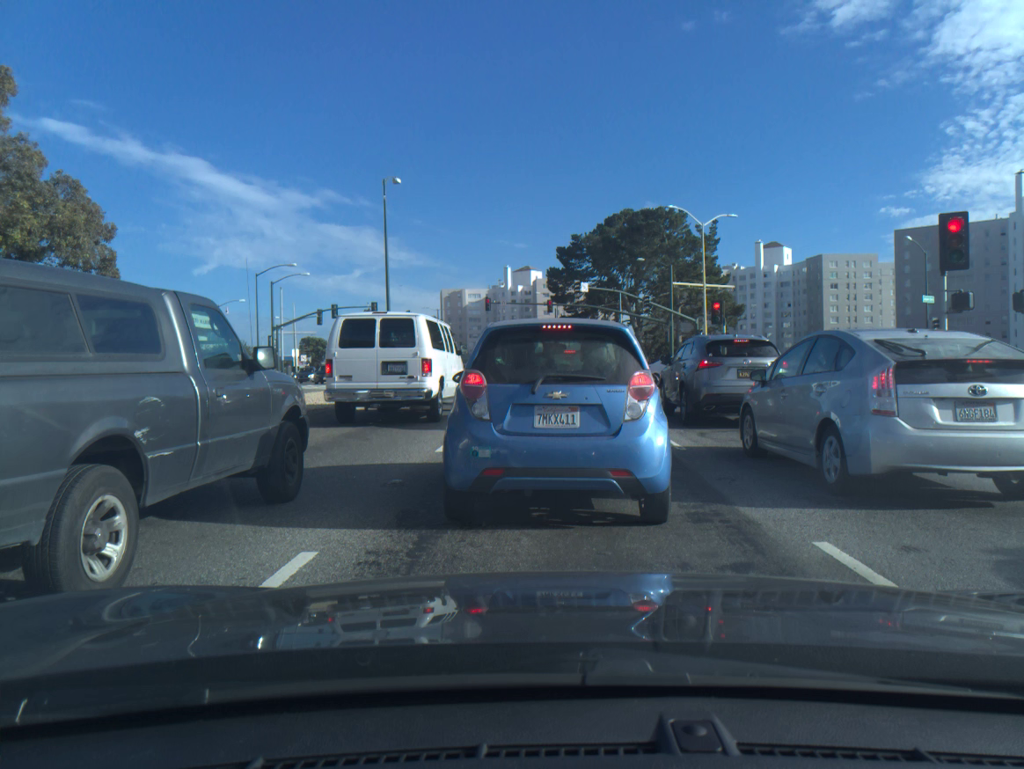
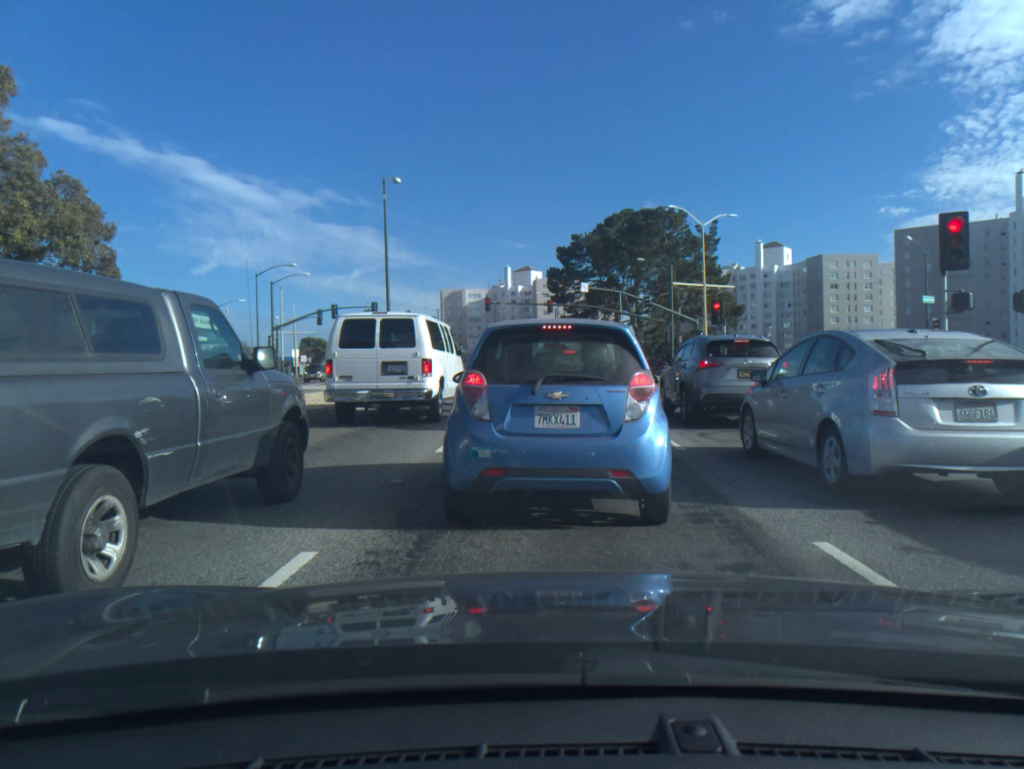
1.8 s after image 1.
(0.0, 0.0) m; 0°
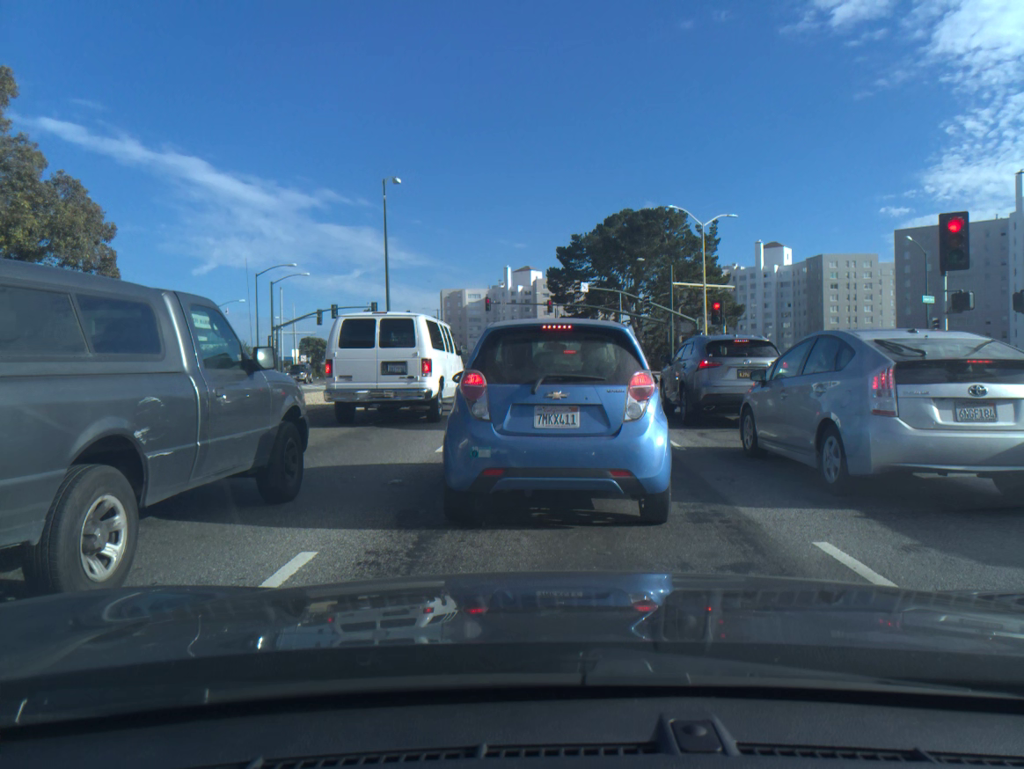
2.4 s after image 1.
(0.0, 0.0) m; 0°
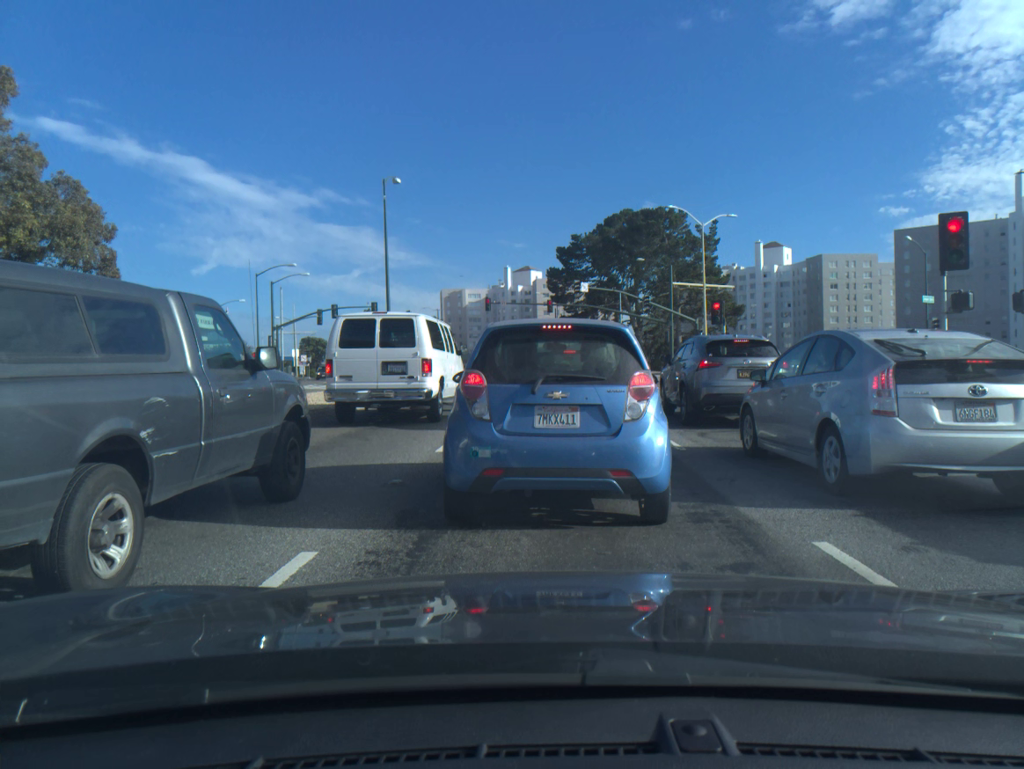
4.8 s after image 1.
(0.0, 0.0) m; 0°
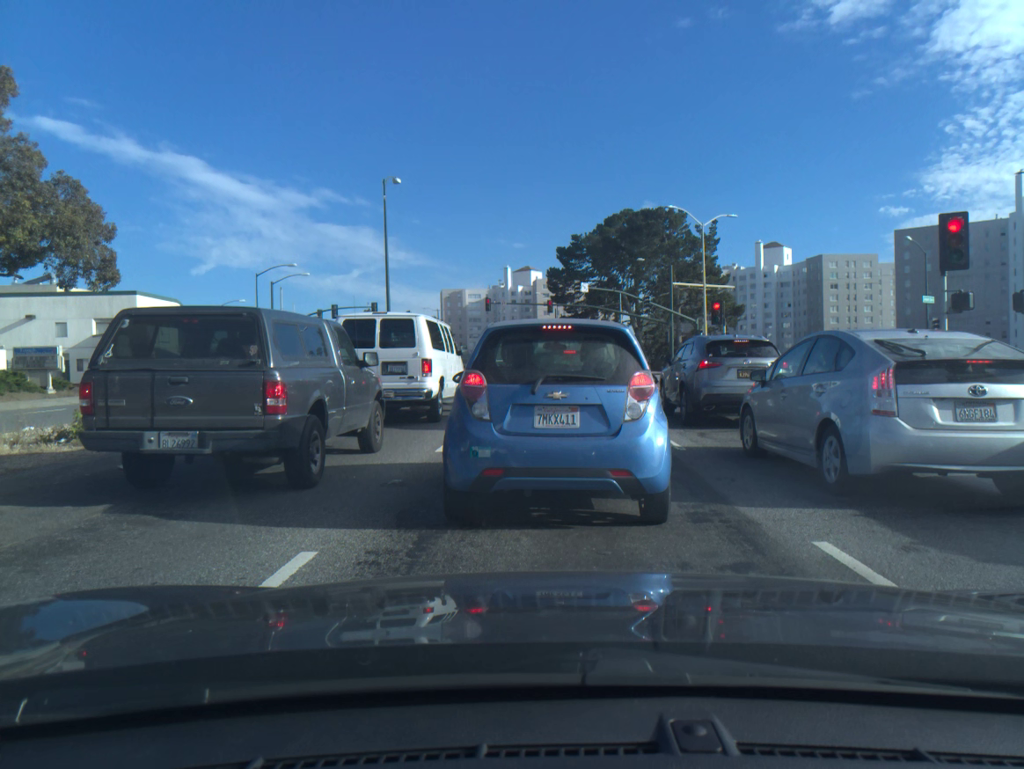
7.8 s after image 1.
(0.0, 0.0) m; 0°
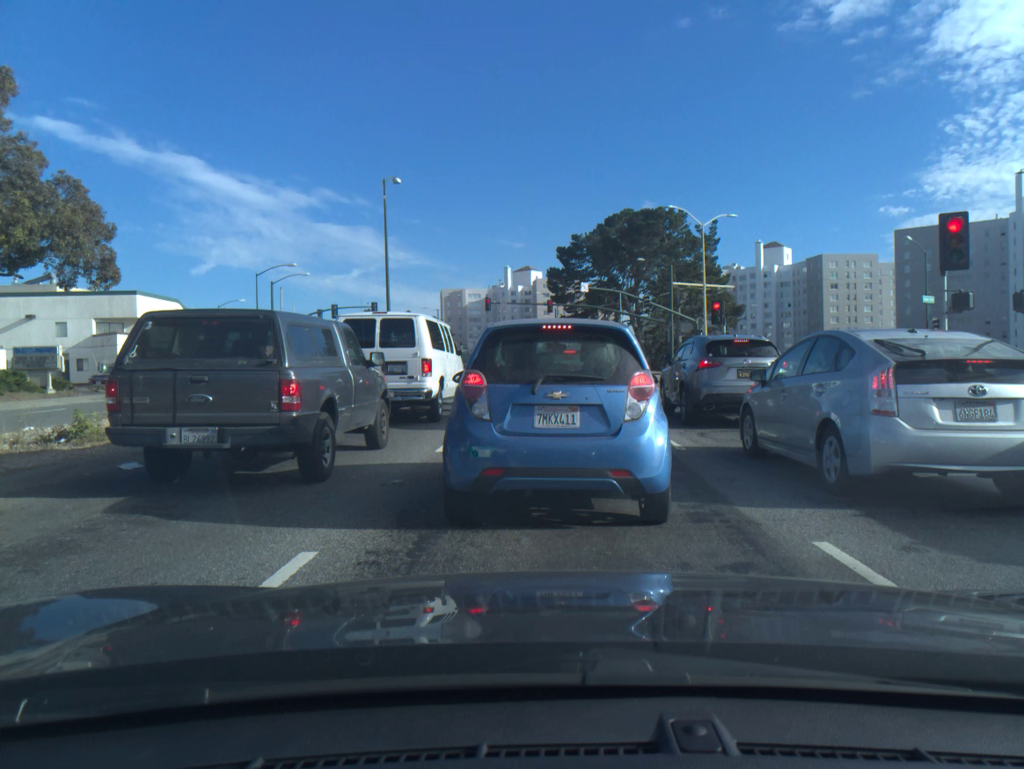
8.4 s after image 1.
(0.0, 0.0) m; 0°
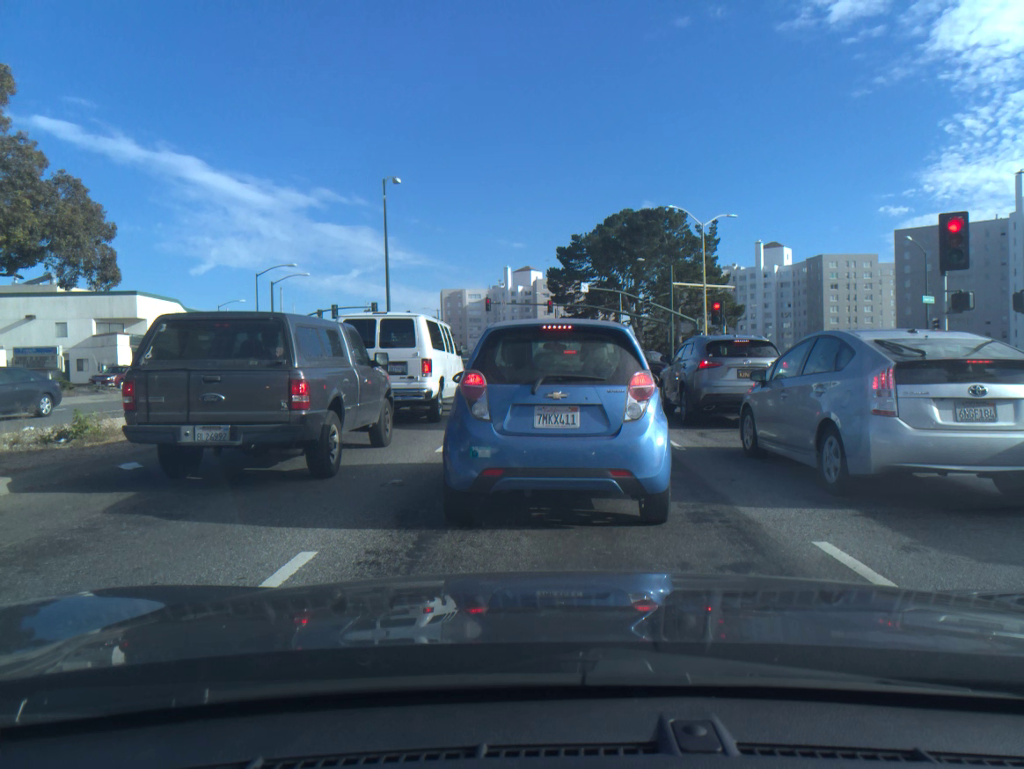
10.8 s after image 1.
(0.0, 0.0) m; 0°
